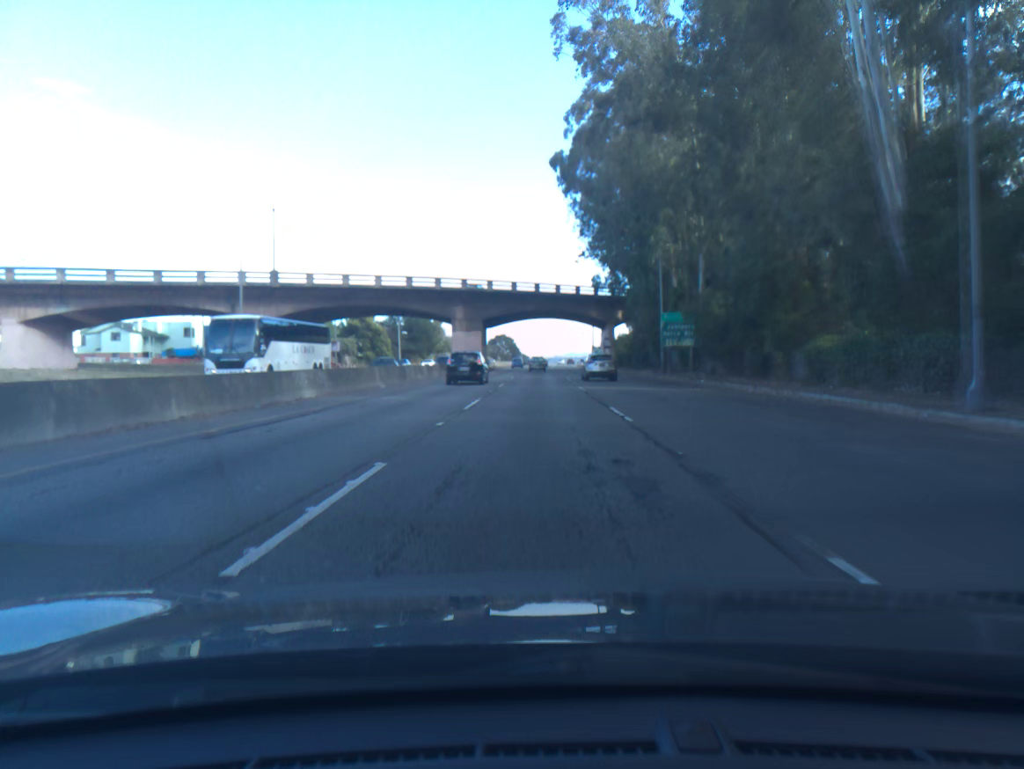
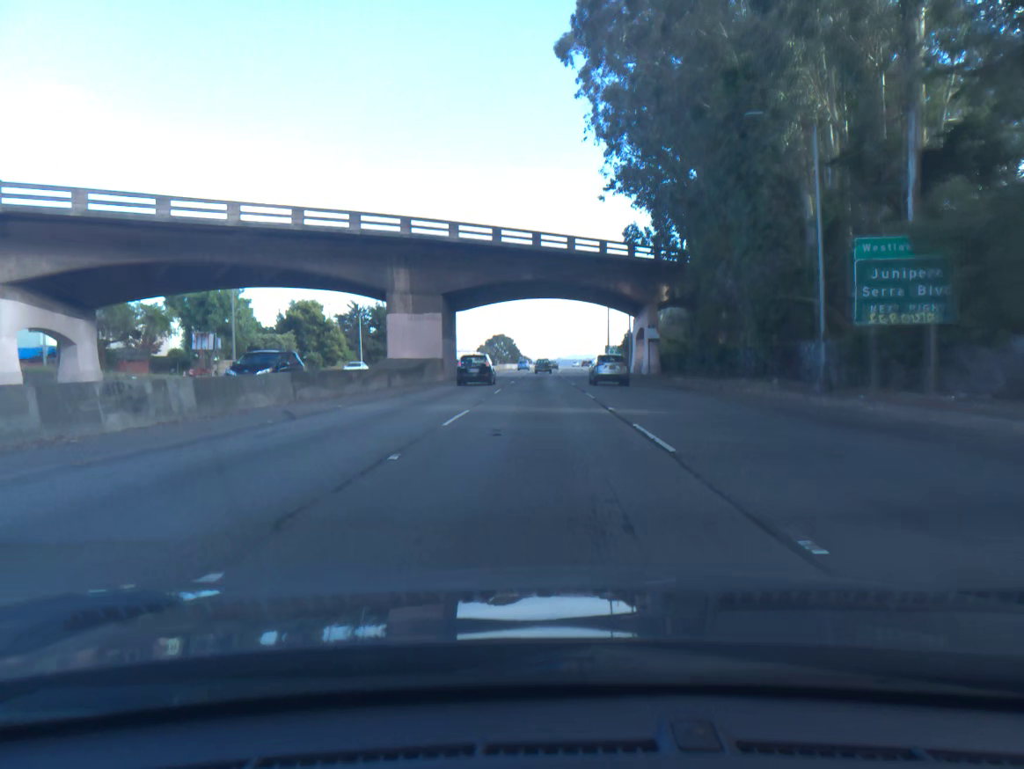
(0.0, +34.0) m; 0°
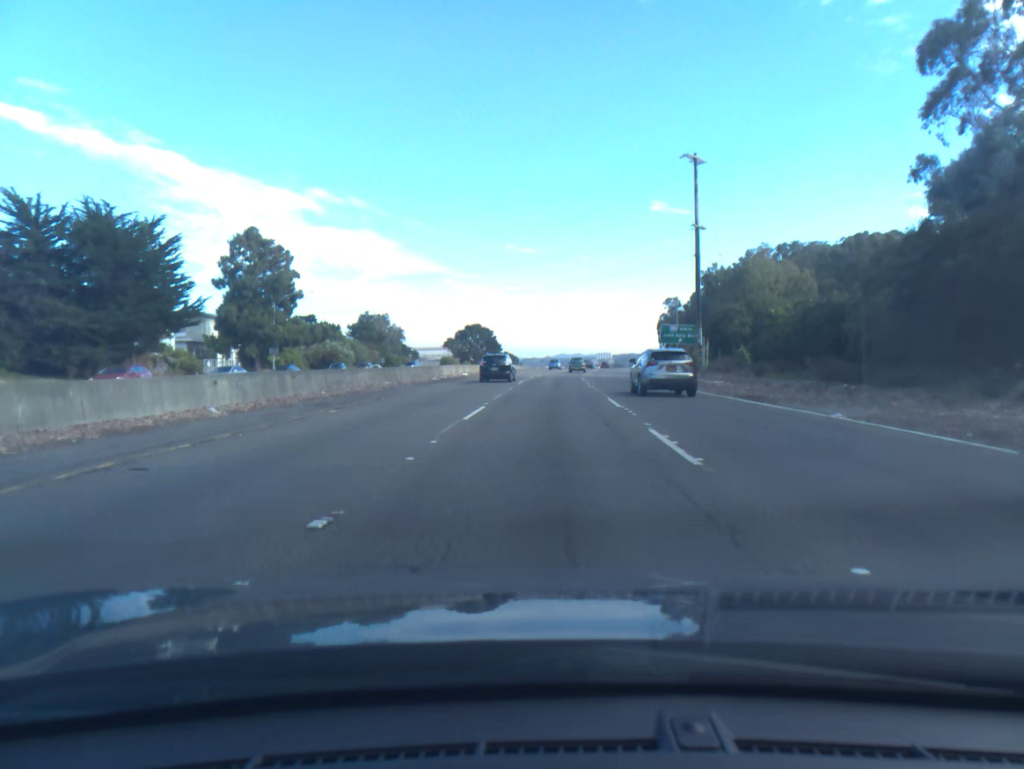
(+0.4, +86.9) m; +1°
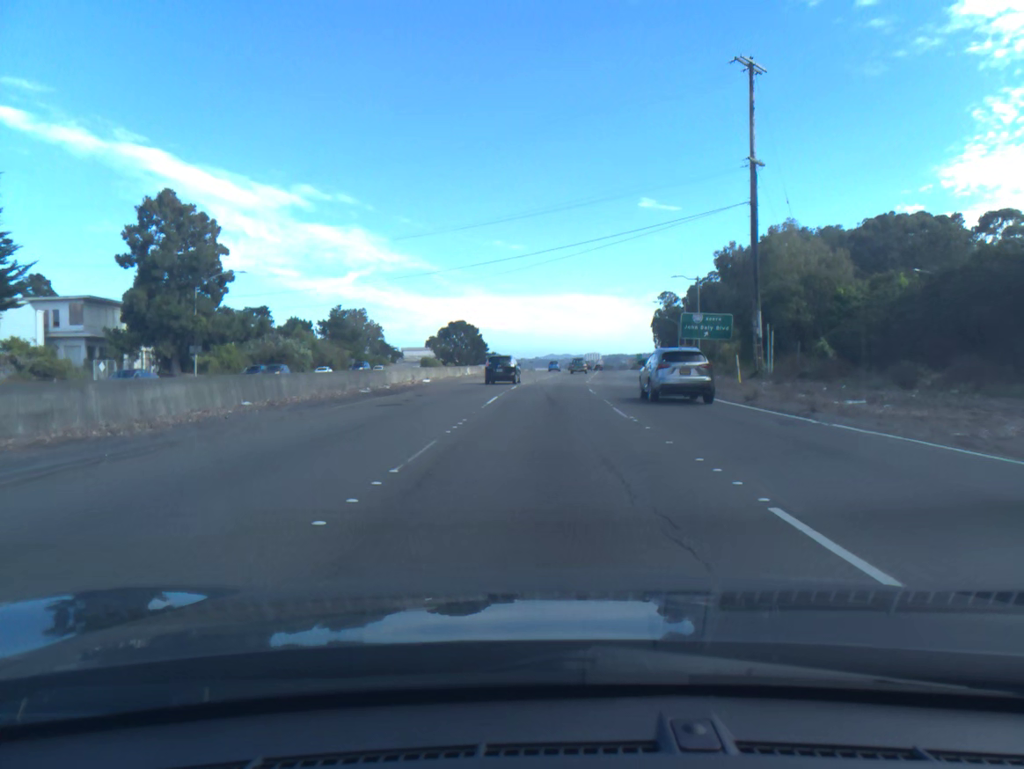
(+0.1, +17.6) m; +1°
